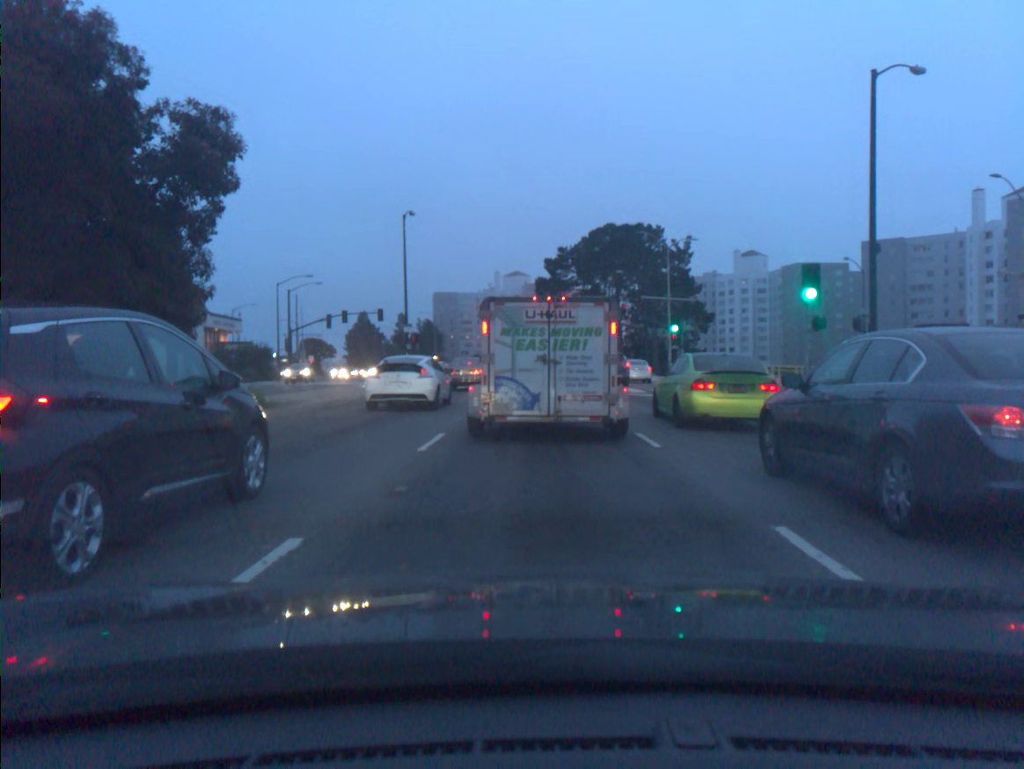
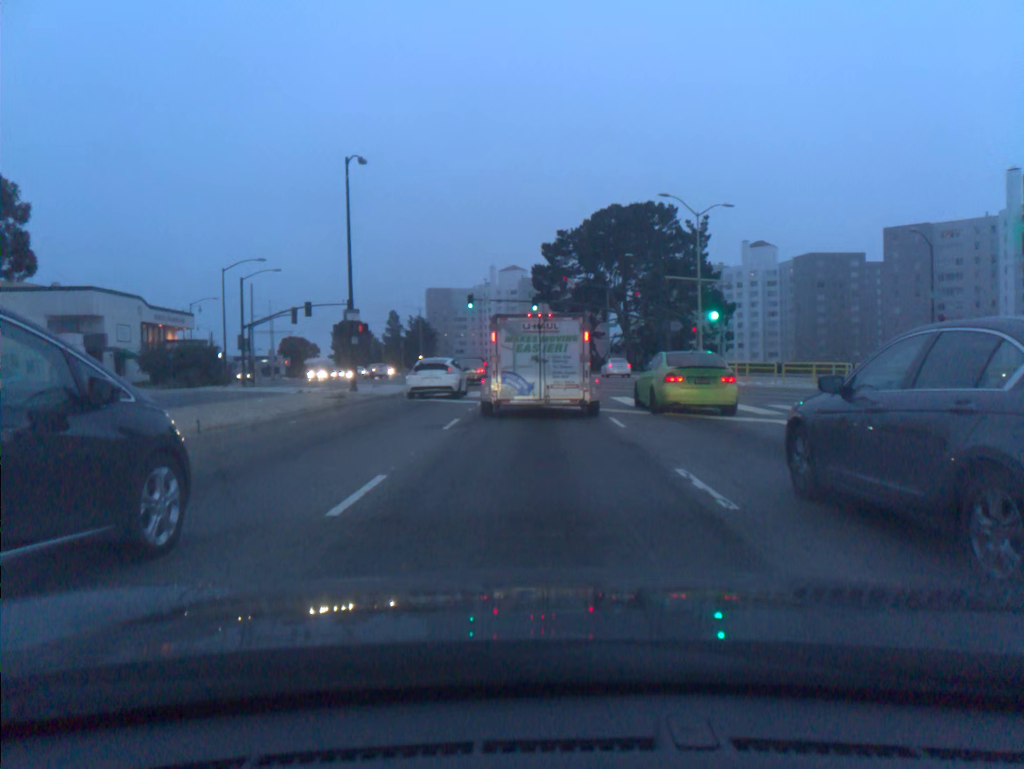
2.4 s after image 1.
(0.0, +11.8) m; 0°
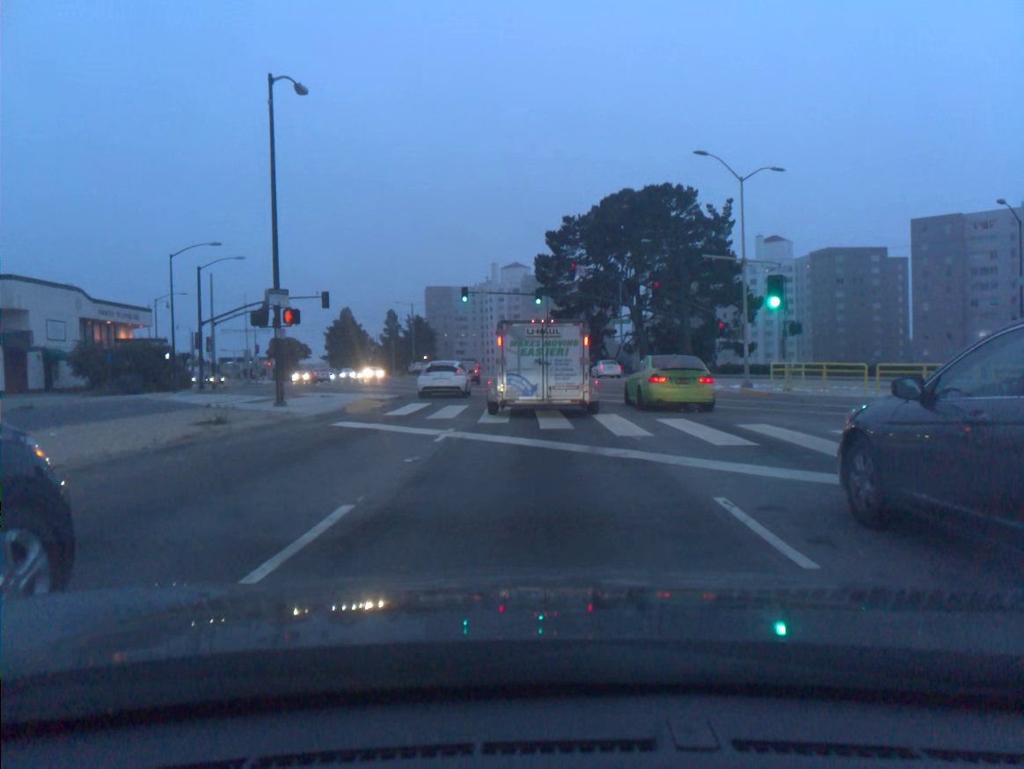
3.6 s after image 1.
(0.0, +9.2) m; 0°
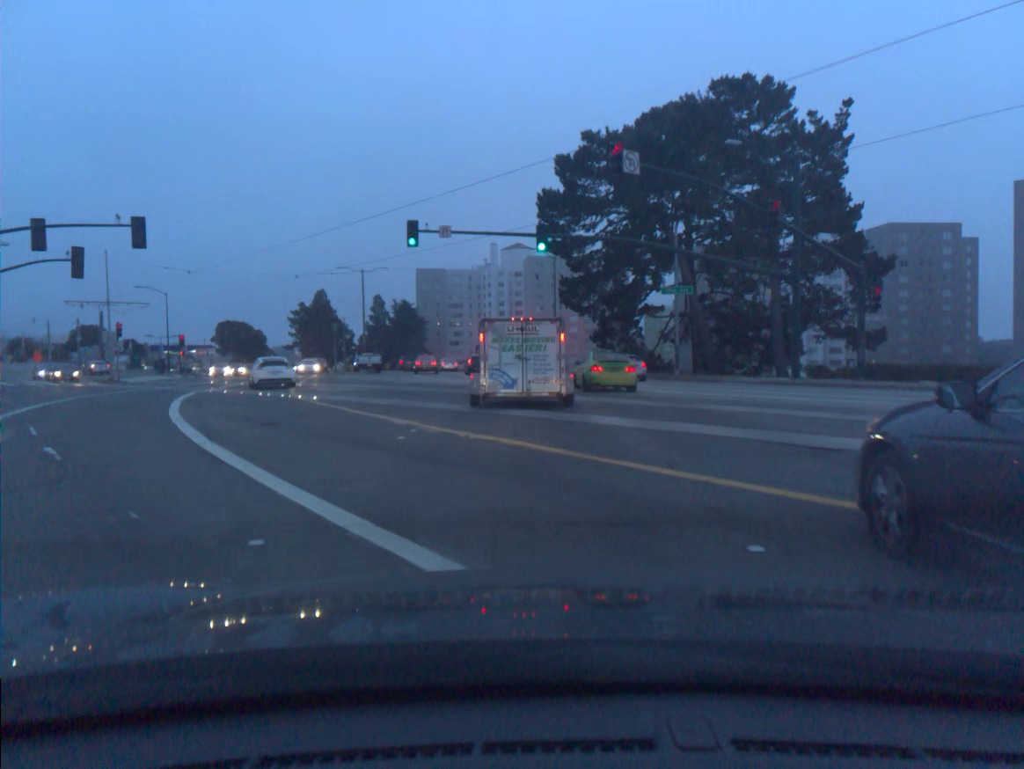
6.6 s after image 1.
(0.0, +29.3) m; -1°
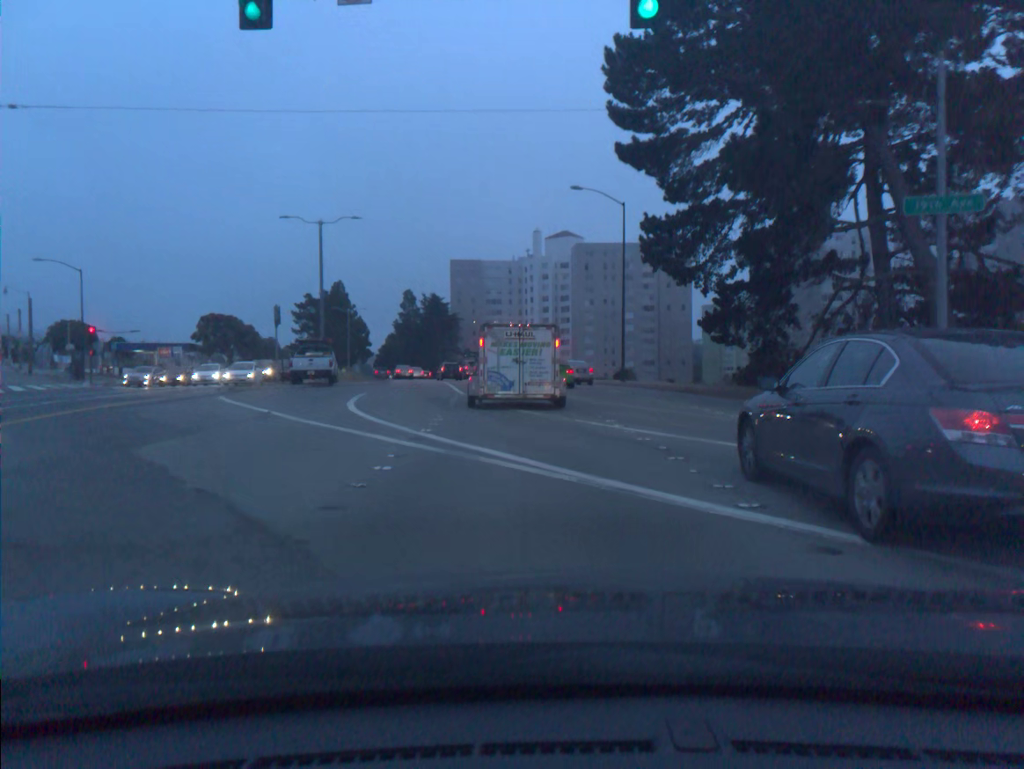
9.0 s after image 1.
(-0.7, +26.3) m; -3°
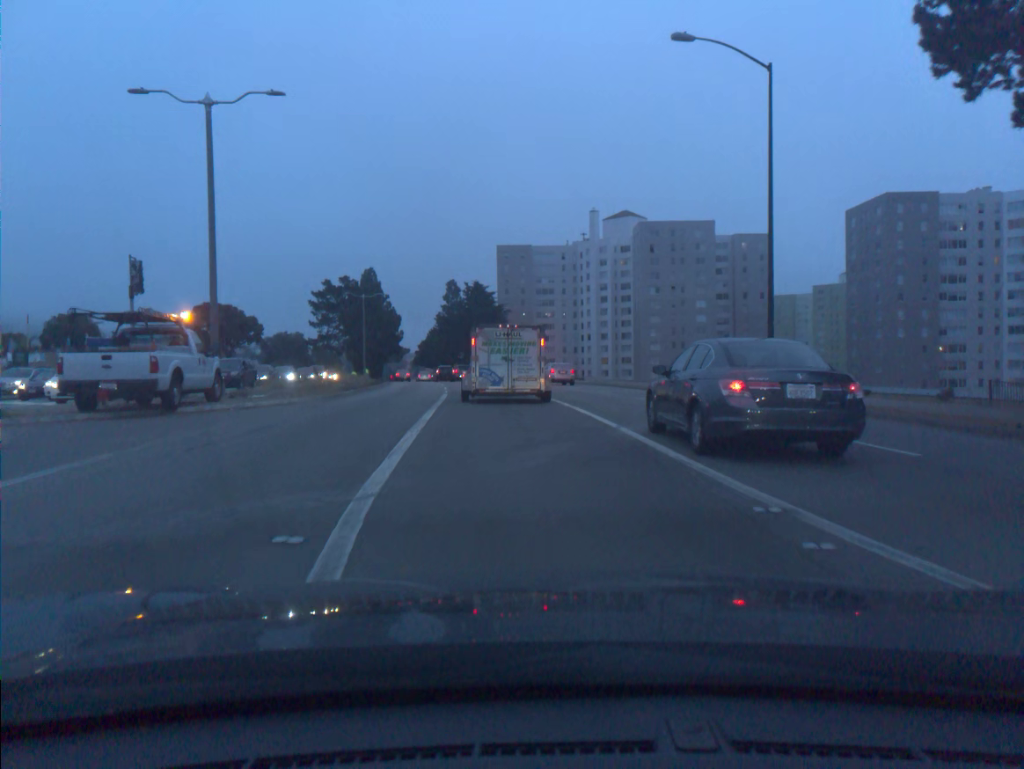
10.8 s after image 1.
(-0.6, +21.1) m; -4°
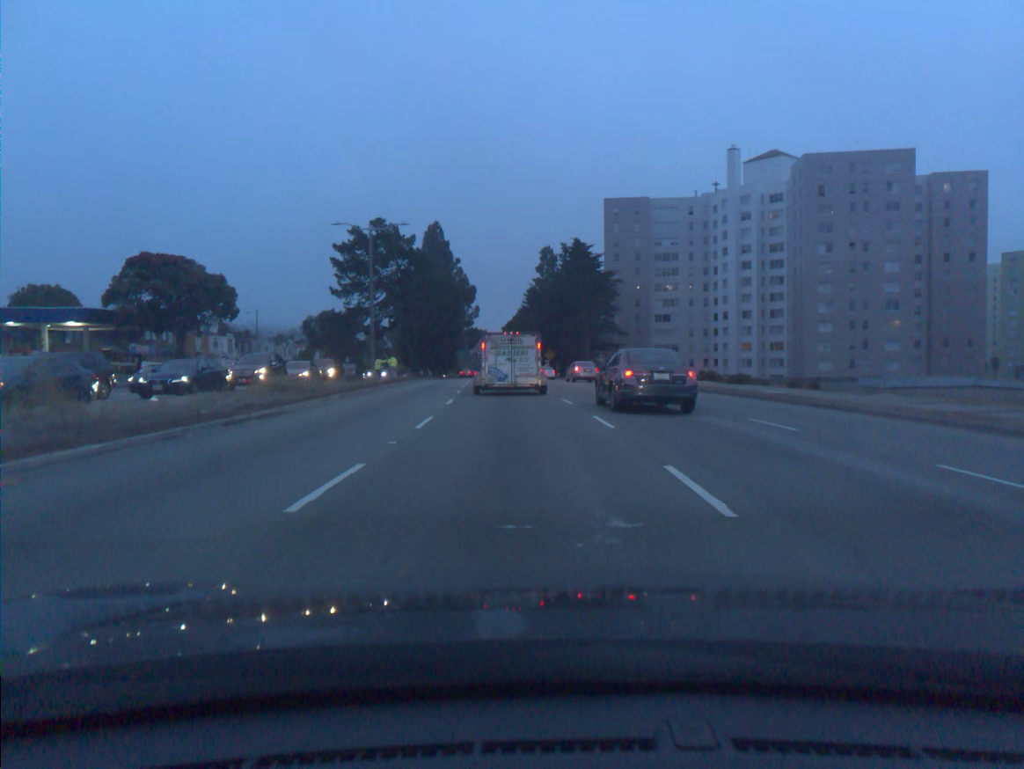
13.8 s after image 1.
(-2.3, +38.8) m; -7°
